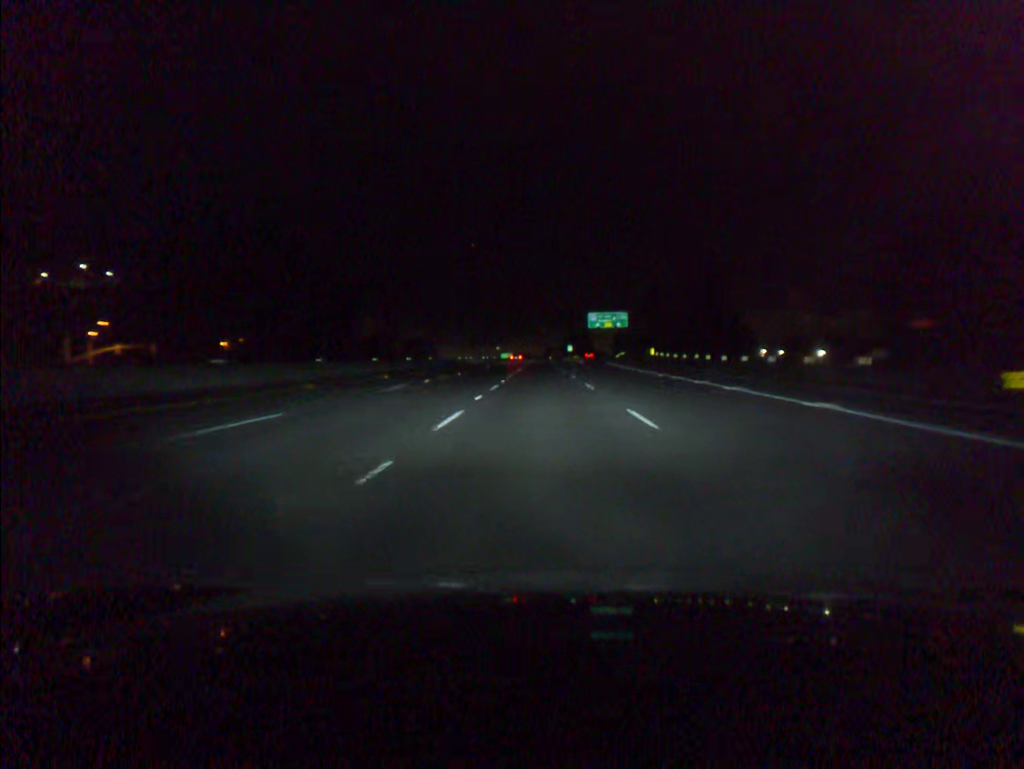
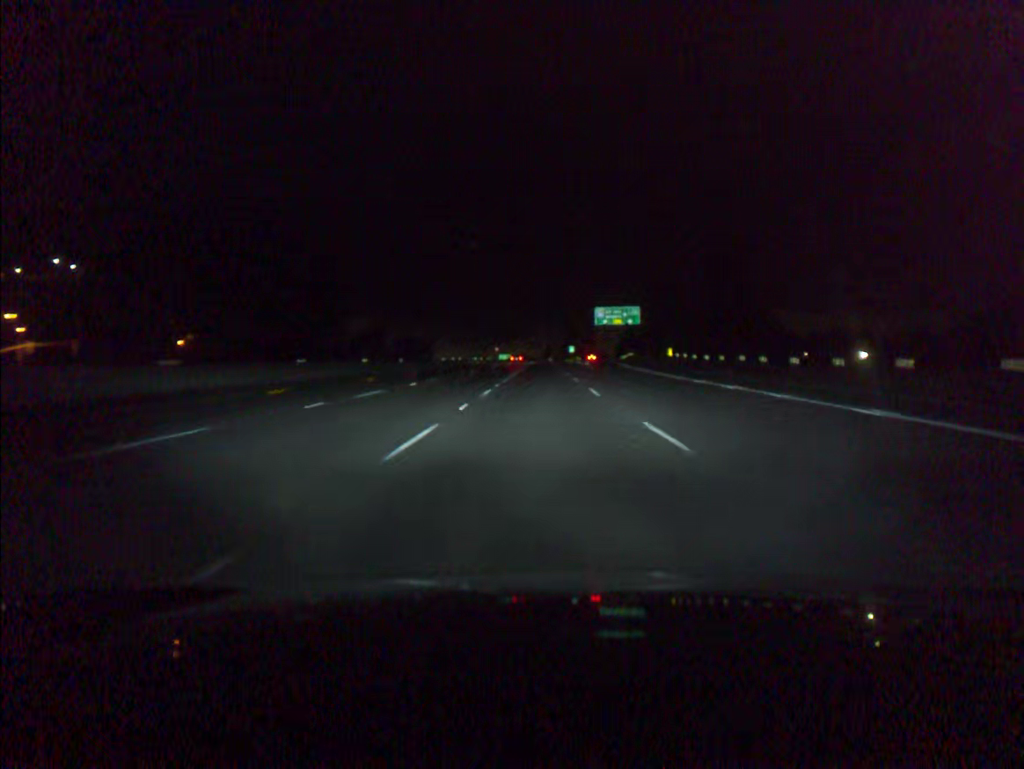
(0.0, +18.3) m; 0°
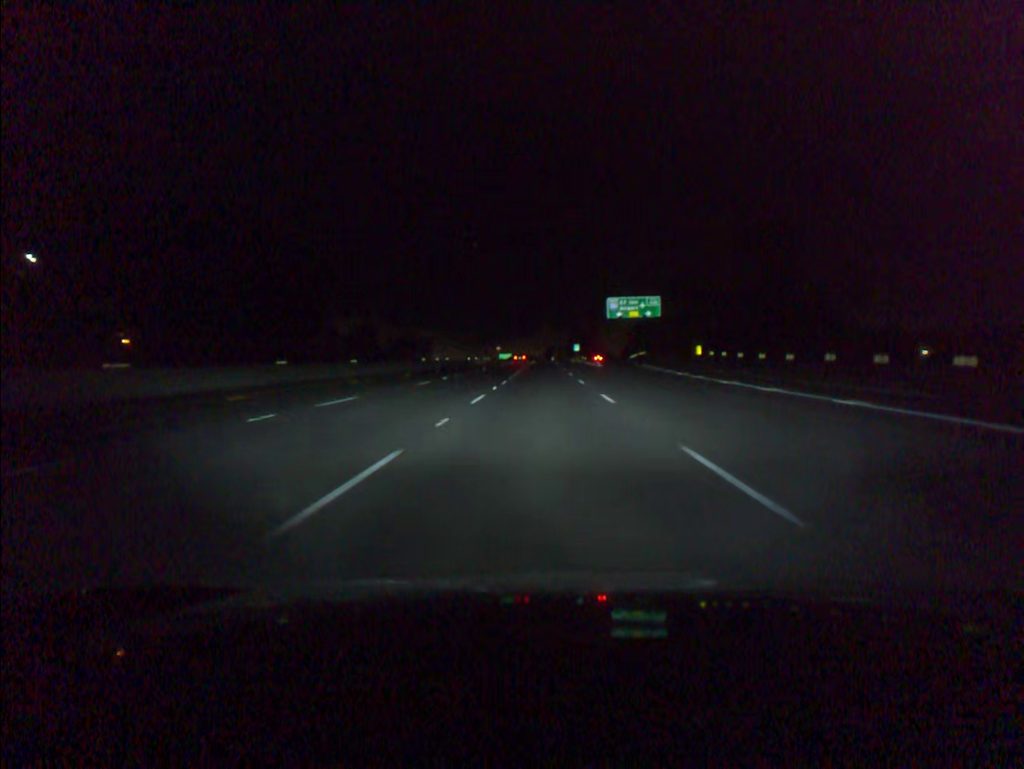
(0.0, +18.3) m; 0°
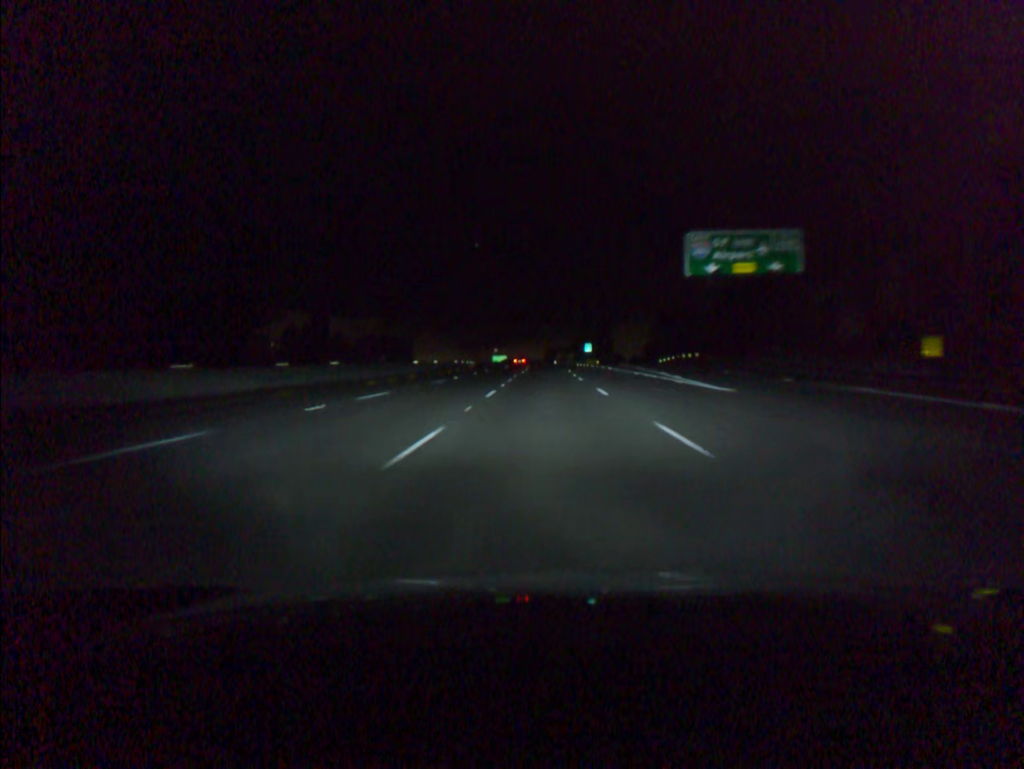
(-0.1, +55.0) m; 0°
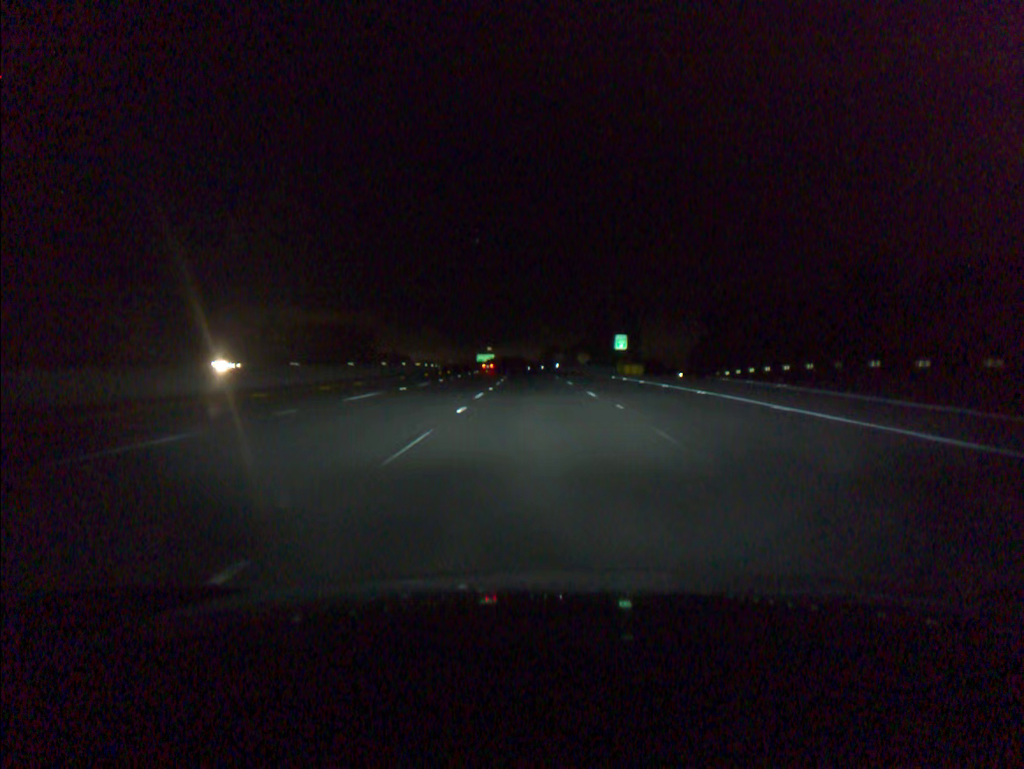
(+0.2, +73.2) m; 0°
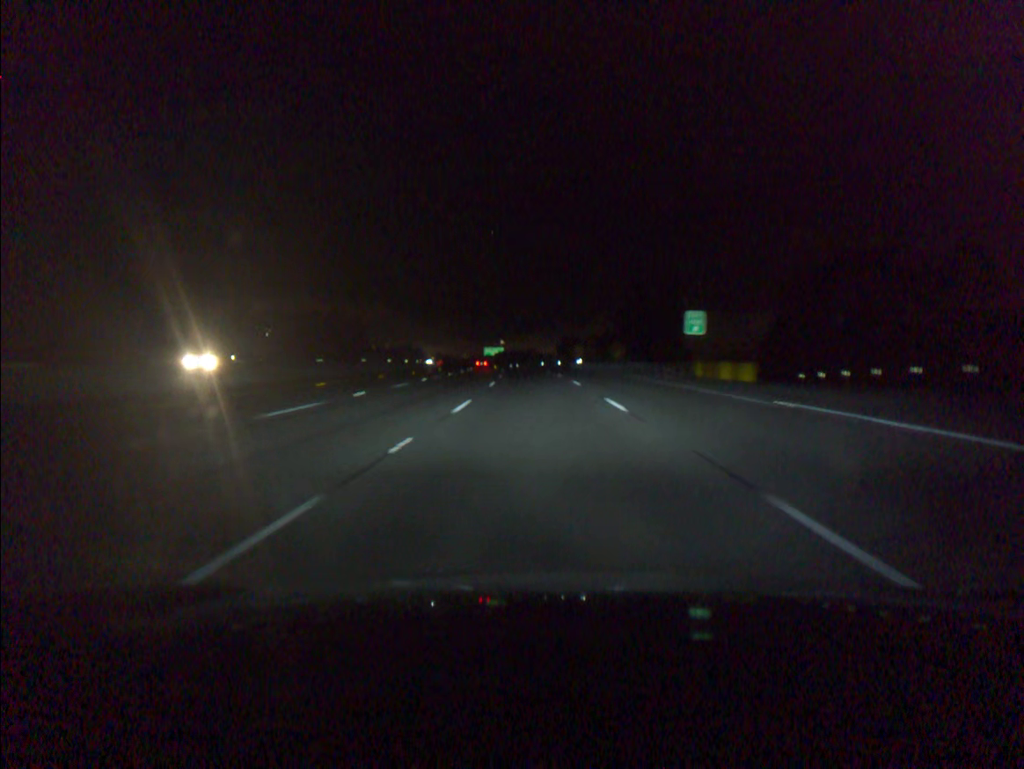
(-0.3, +36.6) m; -1°
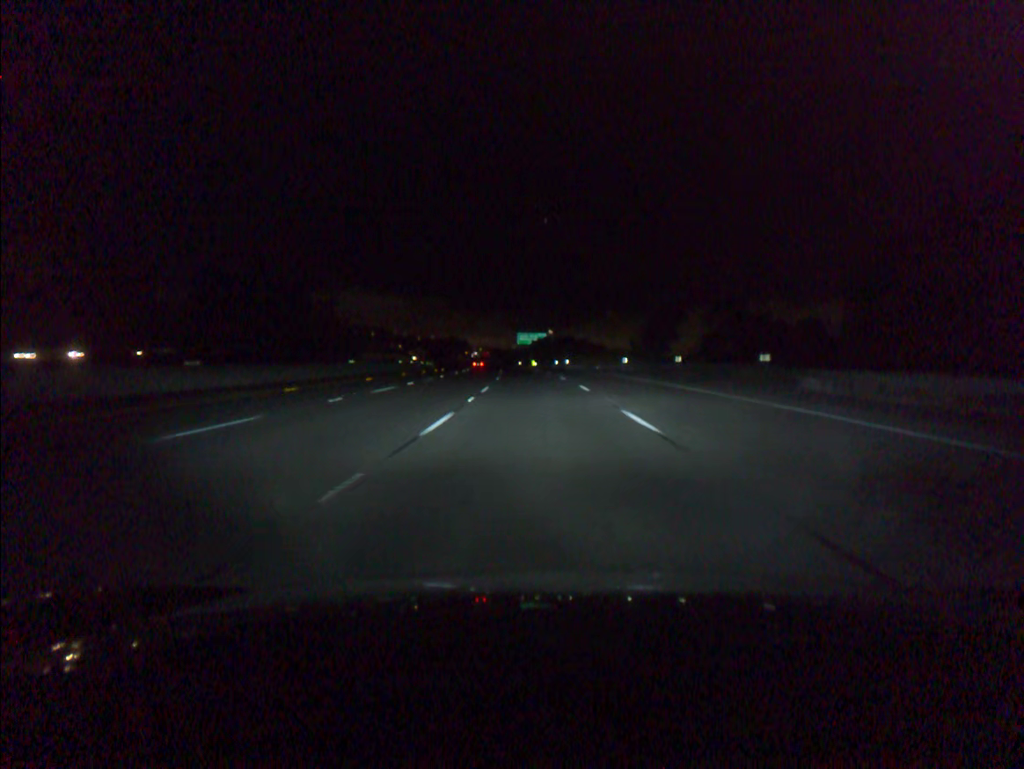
(-2.8, +91.9) m; -4°
